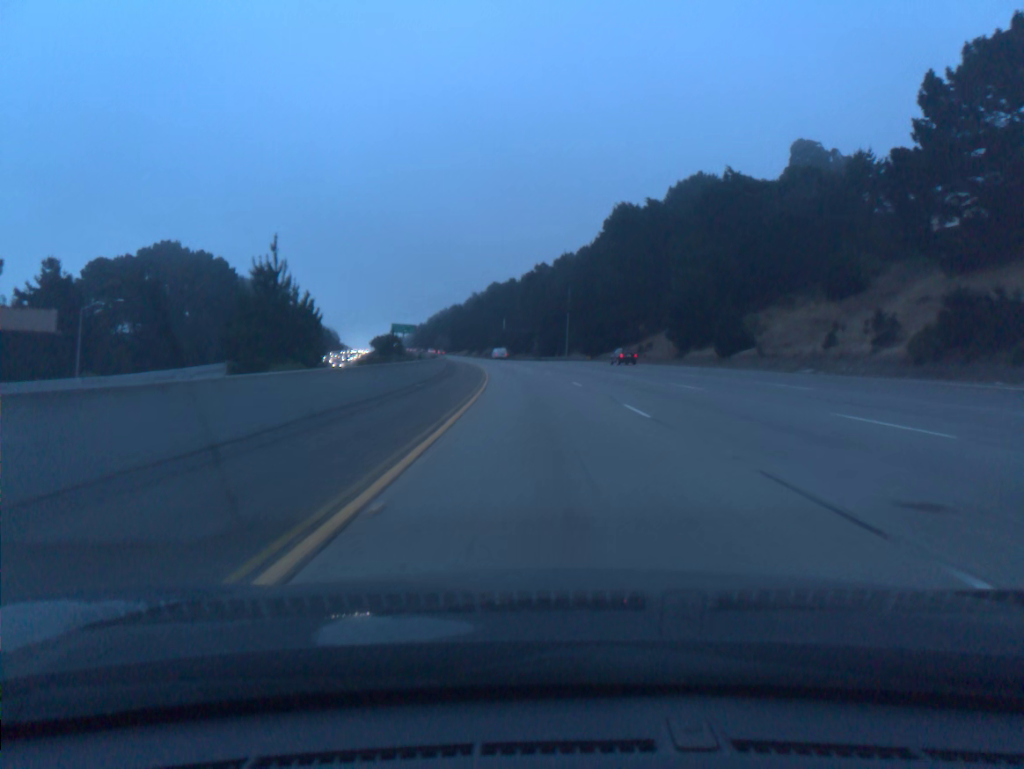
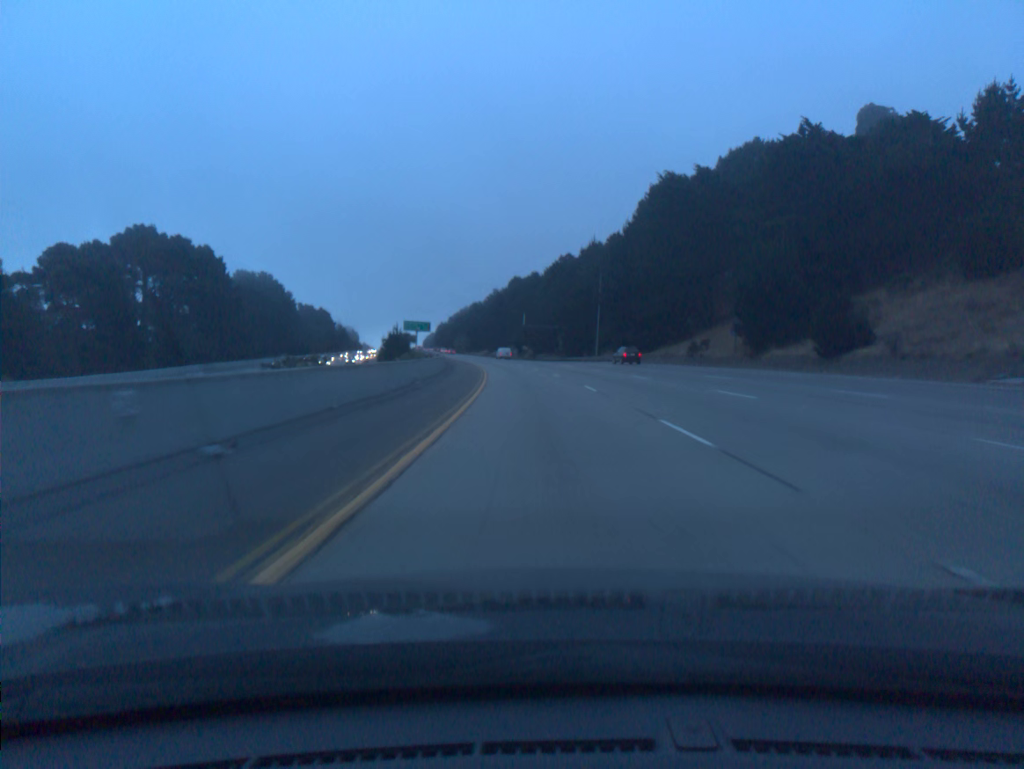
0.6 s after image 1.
(-0.3, +19.6) m; -2°
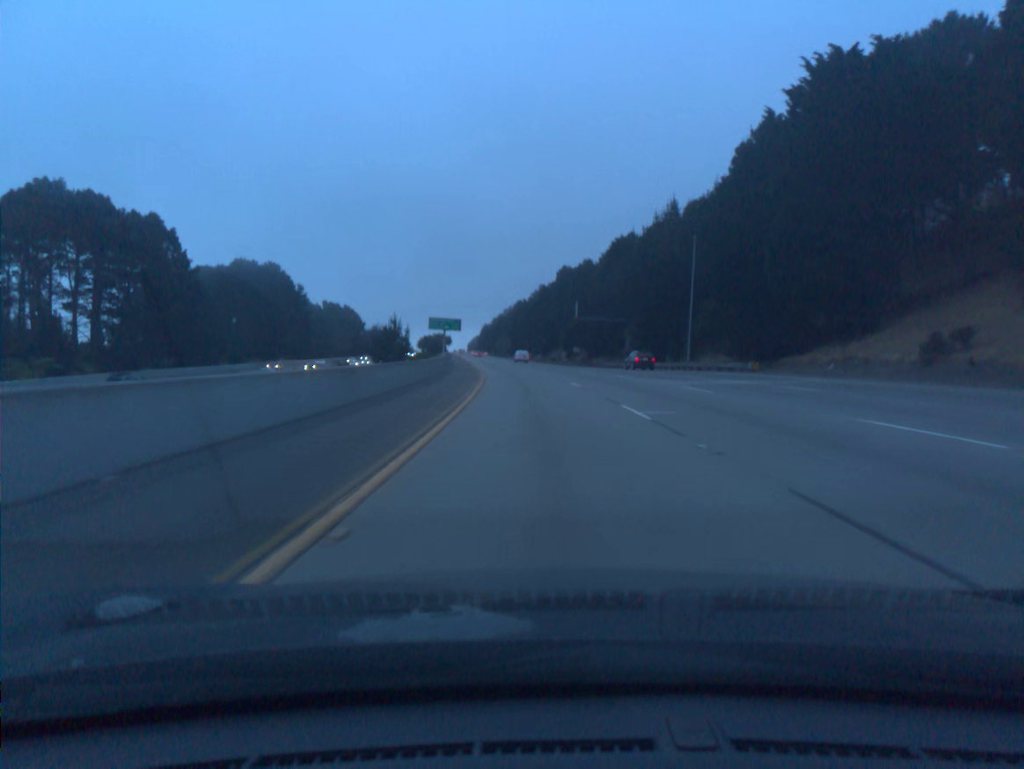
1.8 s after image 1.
(-1.2, +39.3) m; -3°
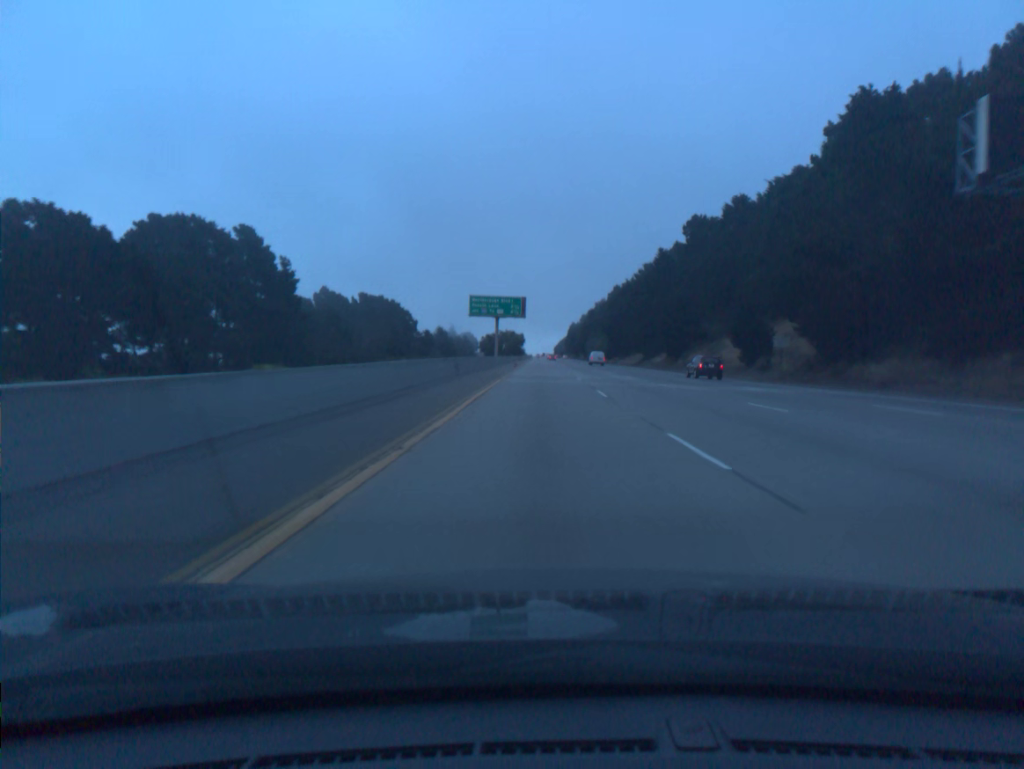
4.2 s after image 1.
(-4.8, +78.5) m; -7°
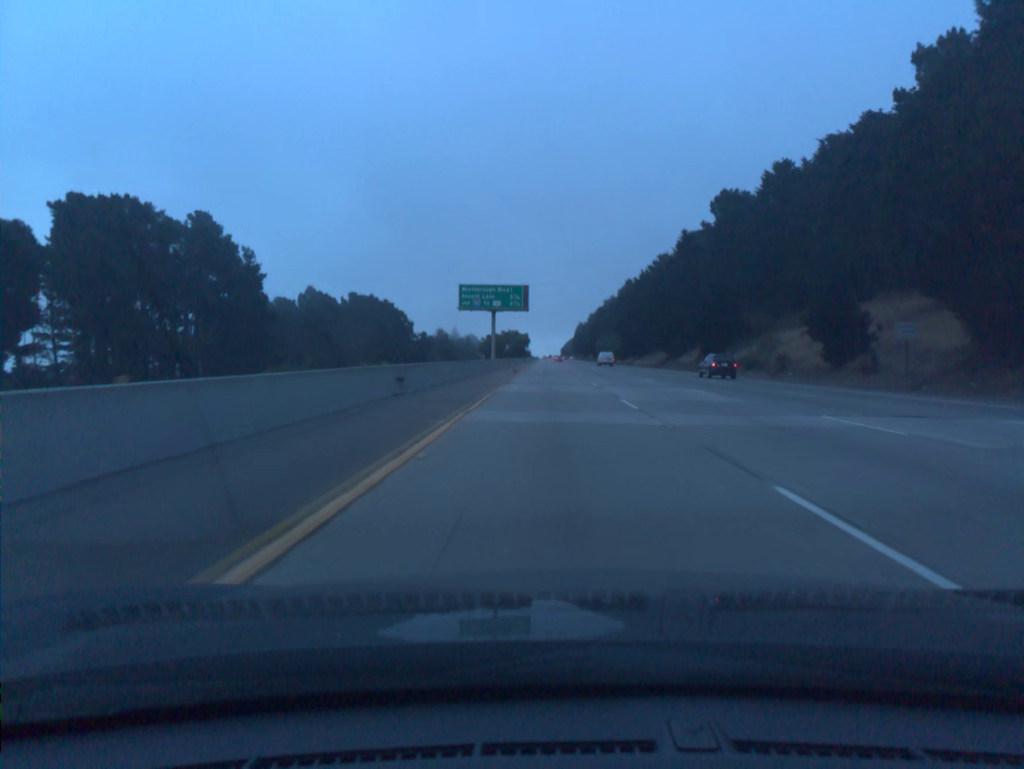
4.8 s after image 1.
(-0.1, +19.7) m; 0°
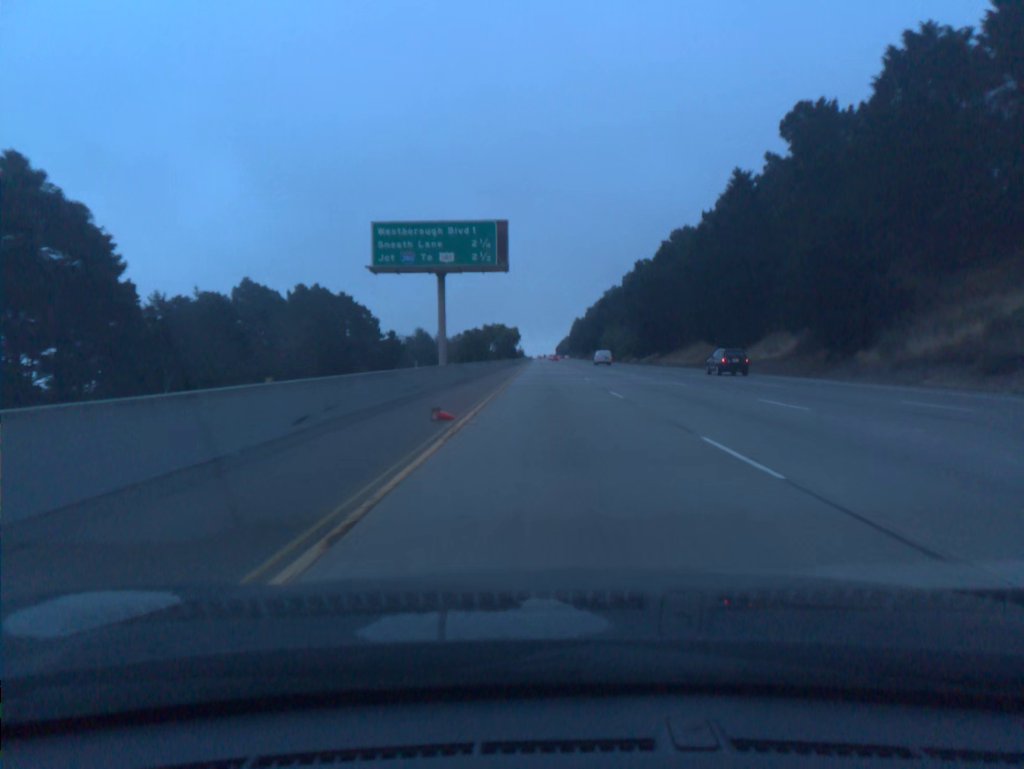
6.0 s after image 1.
(0.0, +39.4) m; 0°
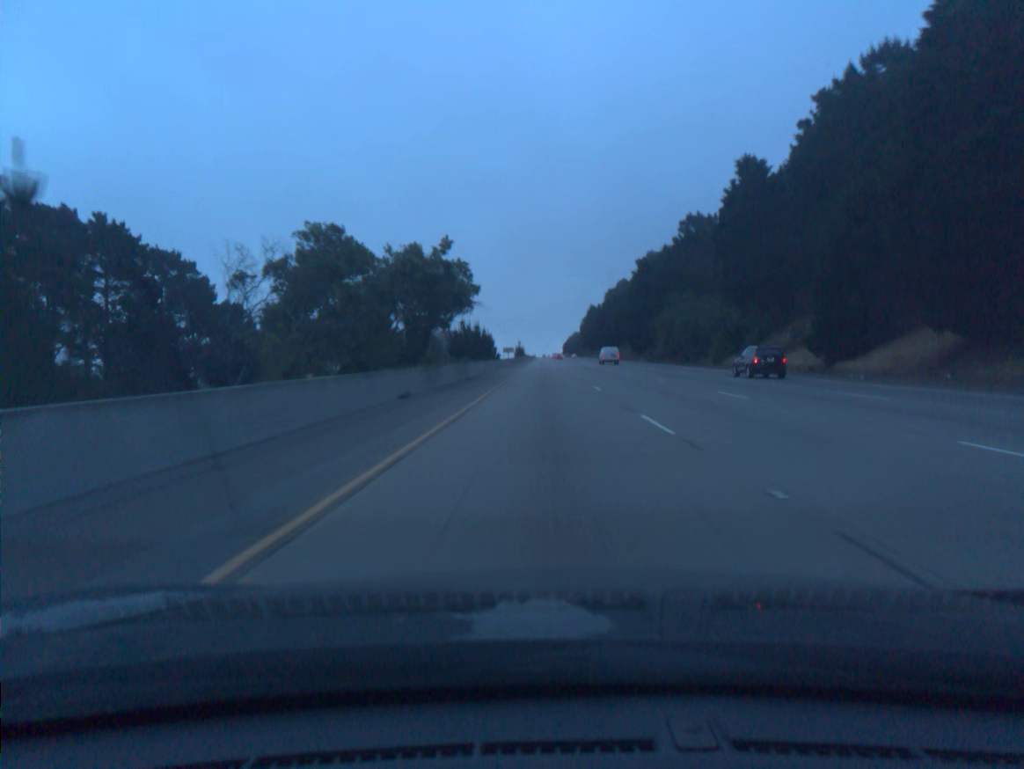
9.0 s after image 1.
(+0.3, +98.3) m; 0°
